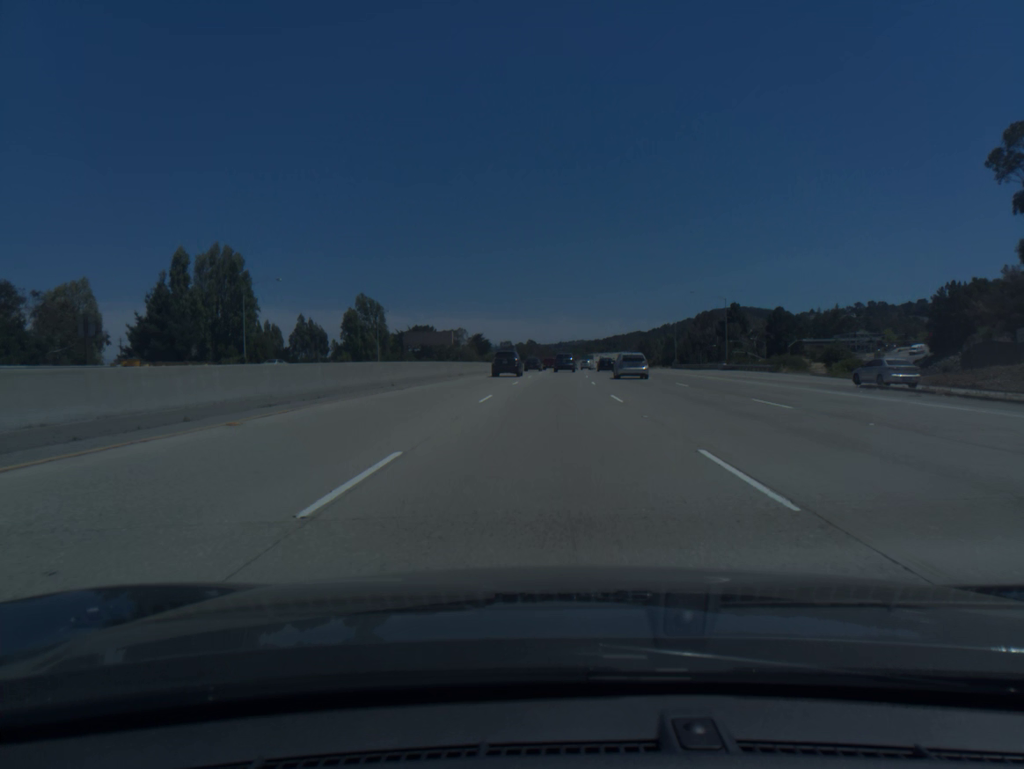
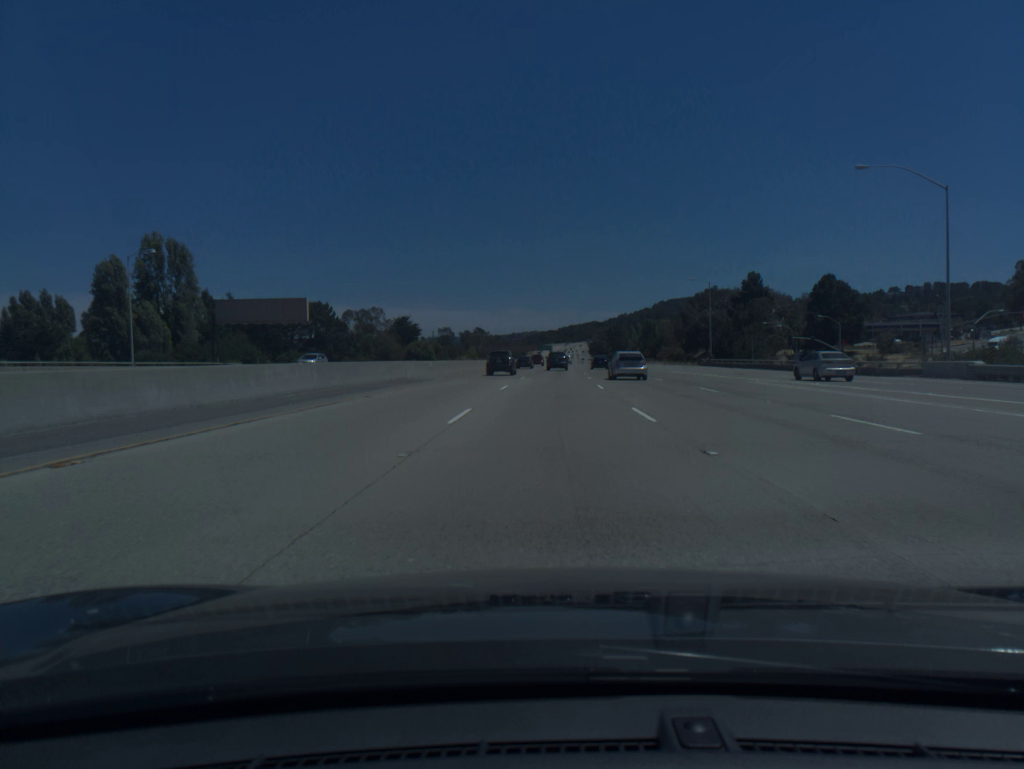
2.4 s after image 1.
(+2.3, +77.6) m; +3°
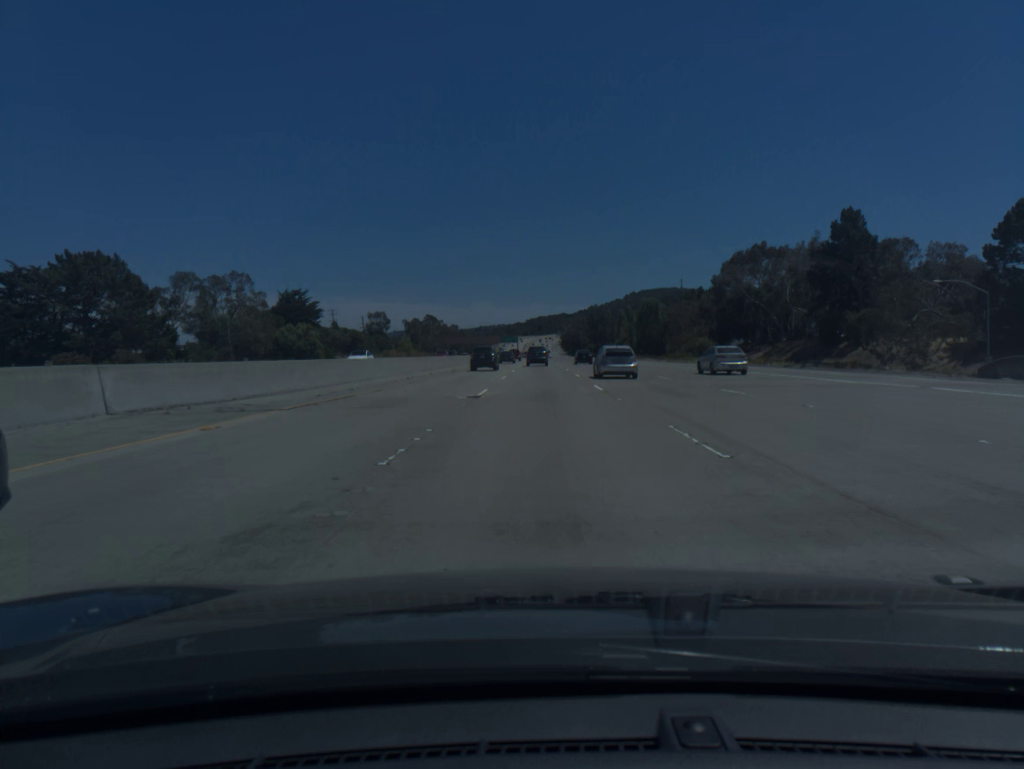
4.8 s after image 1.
(+1.7, +78.2) m; +2°
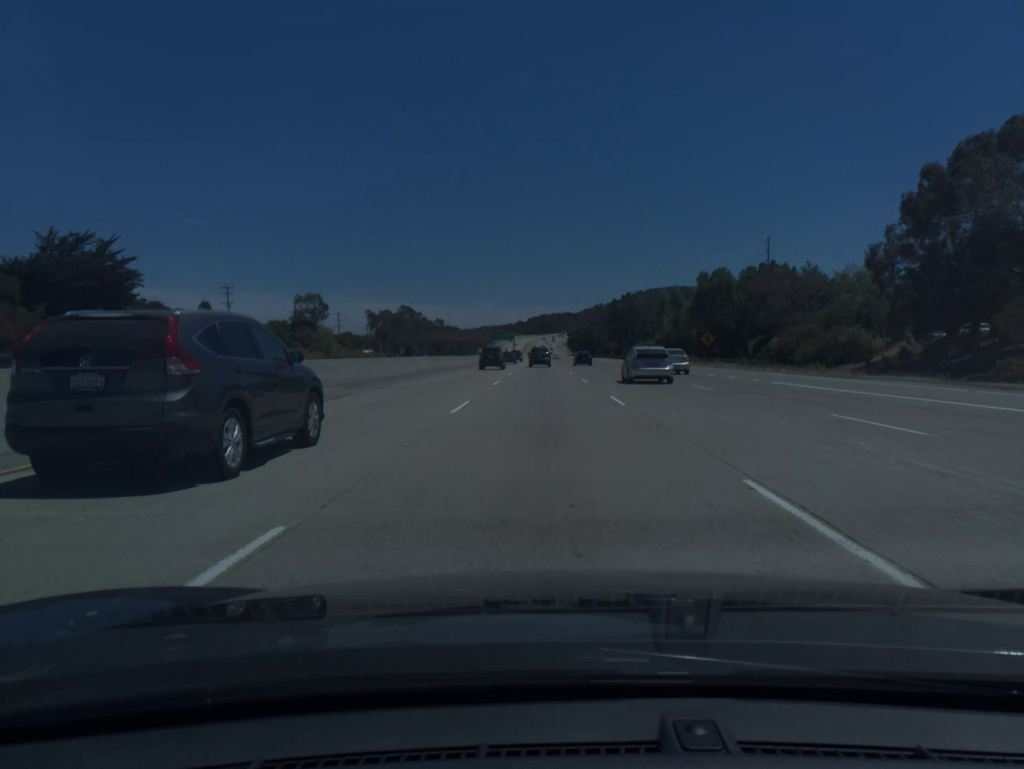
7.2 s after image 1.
(0.0, +78.4) m; 0°
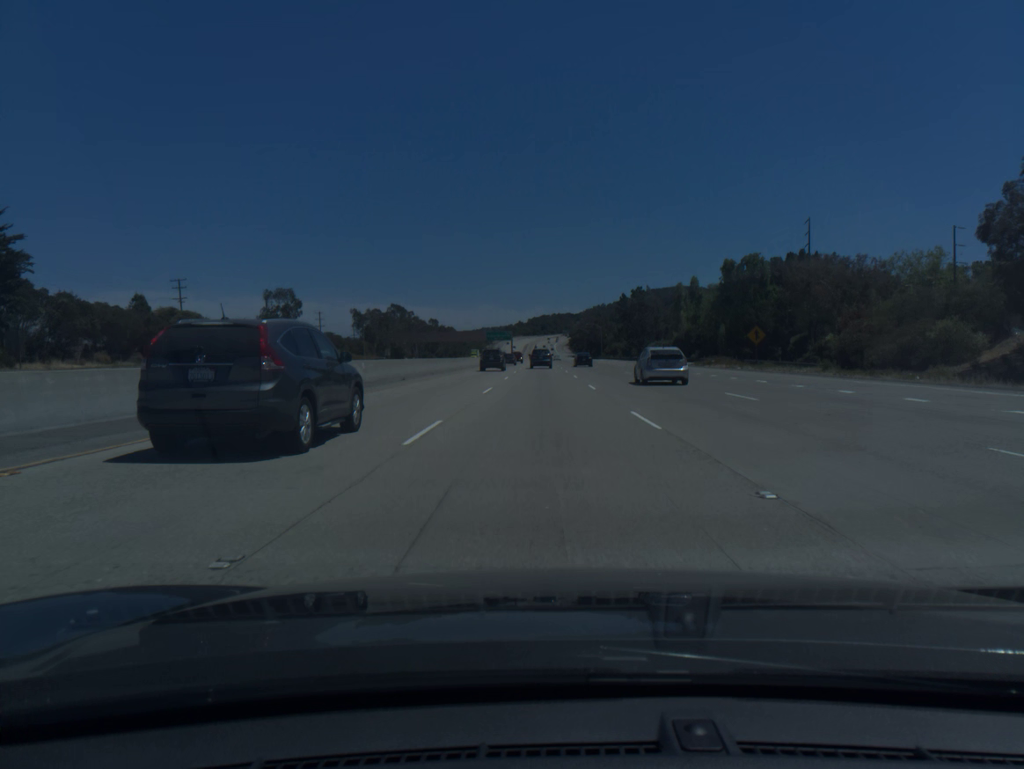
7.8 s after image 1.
(0.0, +19.5) m; 0°
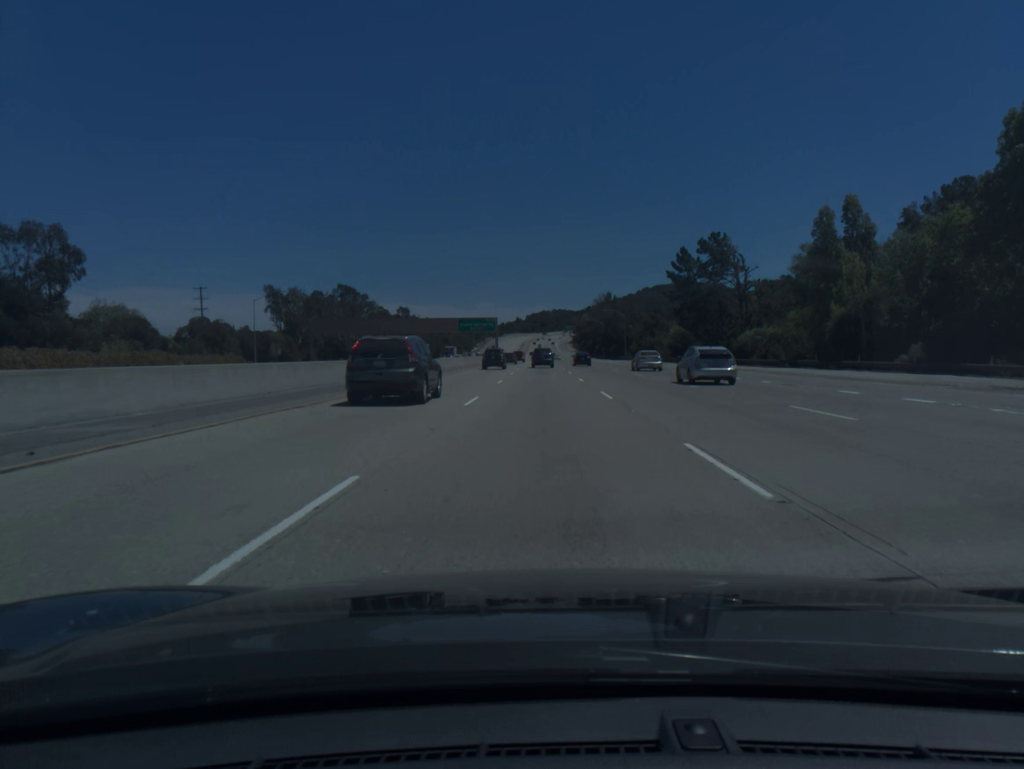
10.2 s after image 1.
(-0.1, +77.7) m; 0°
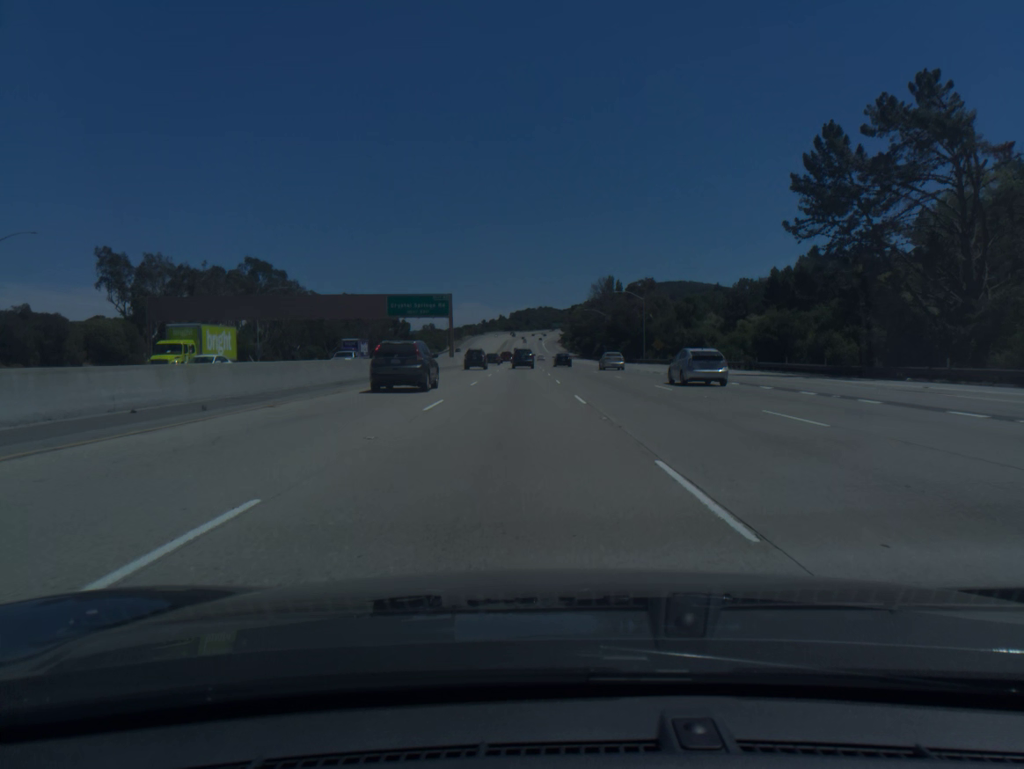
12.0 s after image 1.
(+0.3, +58.1) m; +1°
